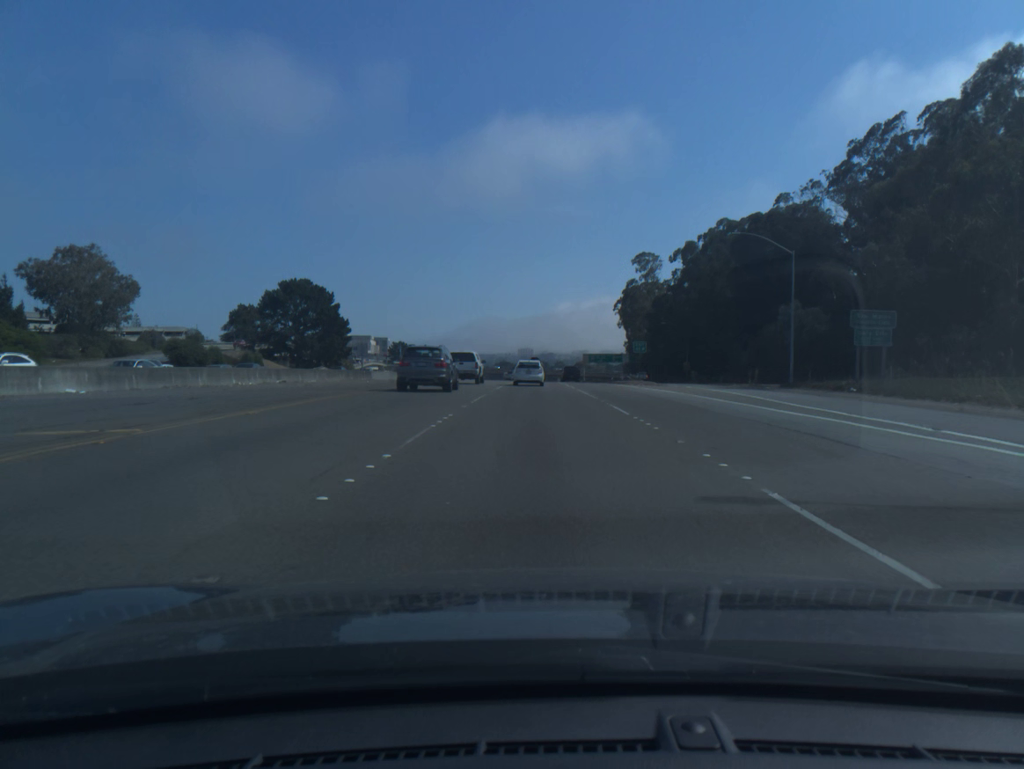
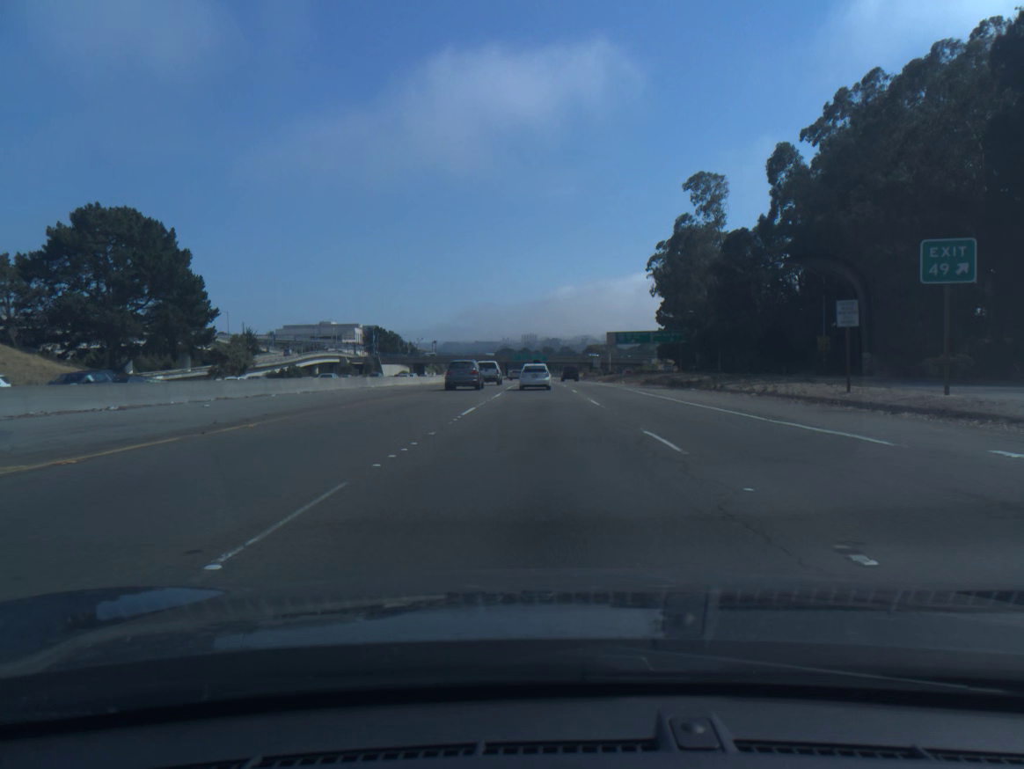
(-0.5, +64.1) m; 0°
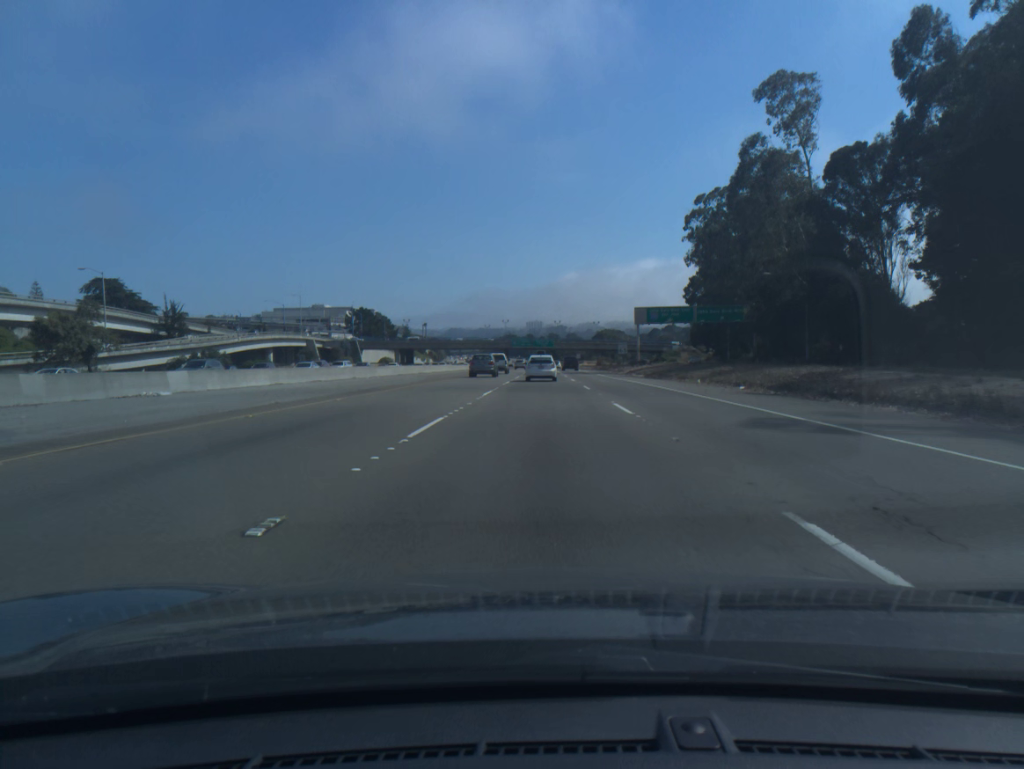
(-0.1, +37.9) m; 0°
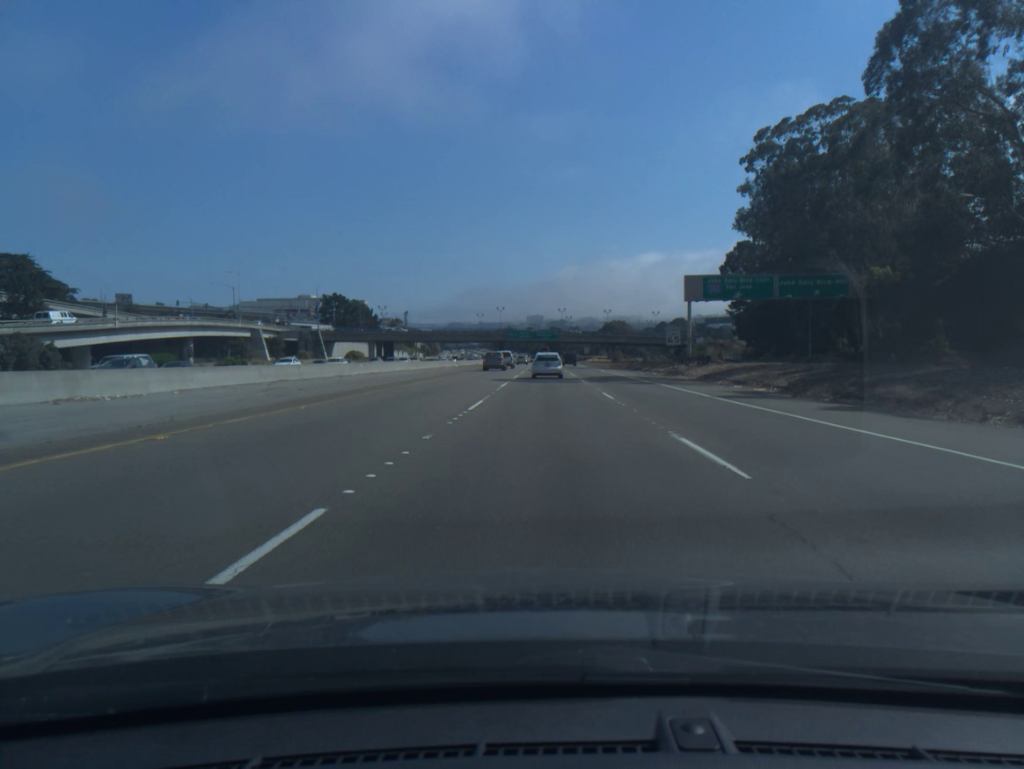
(0.0, +37.9) m; 0°
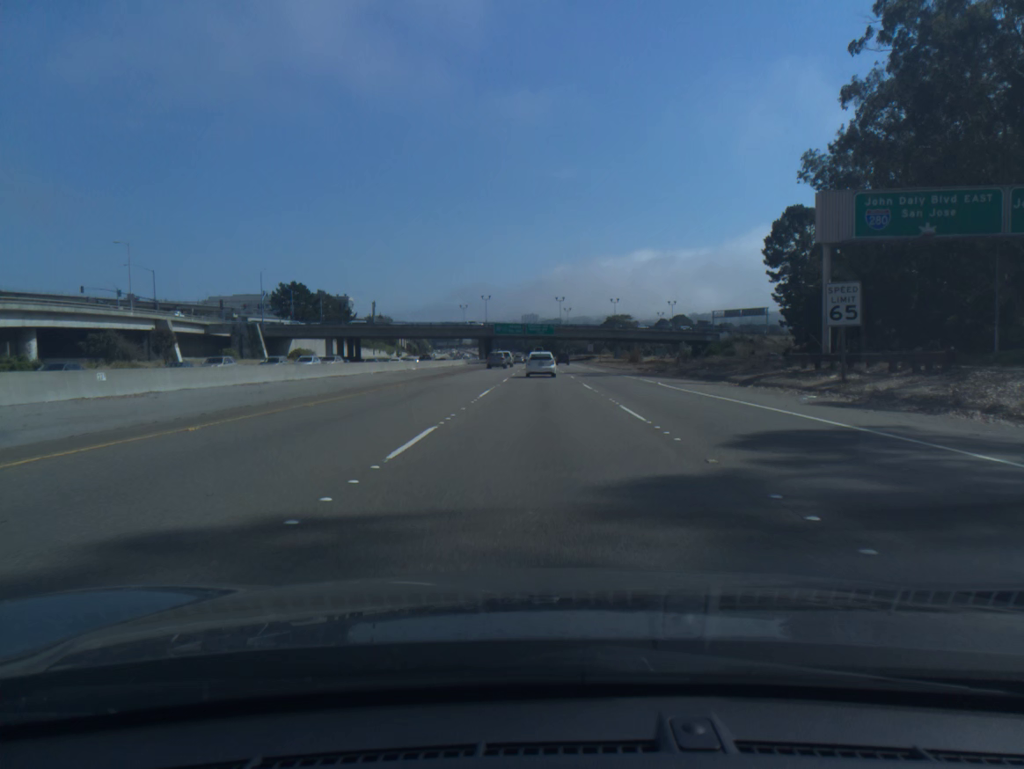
(+0.2, +38.1) m; 0°
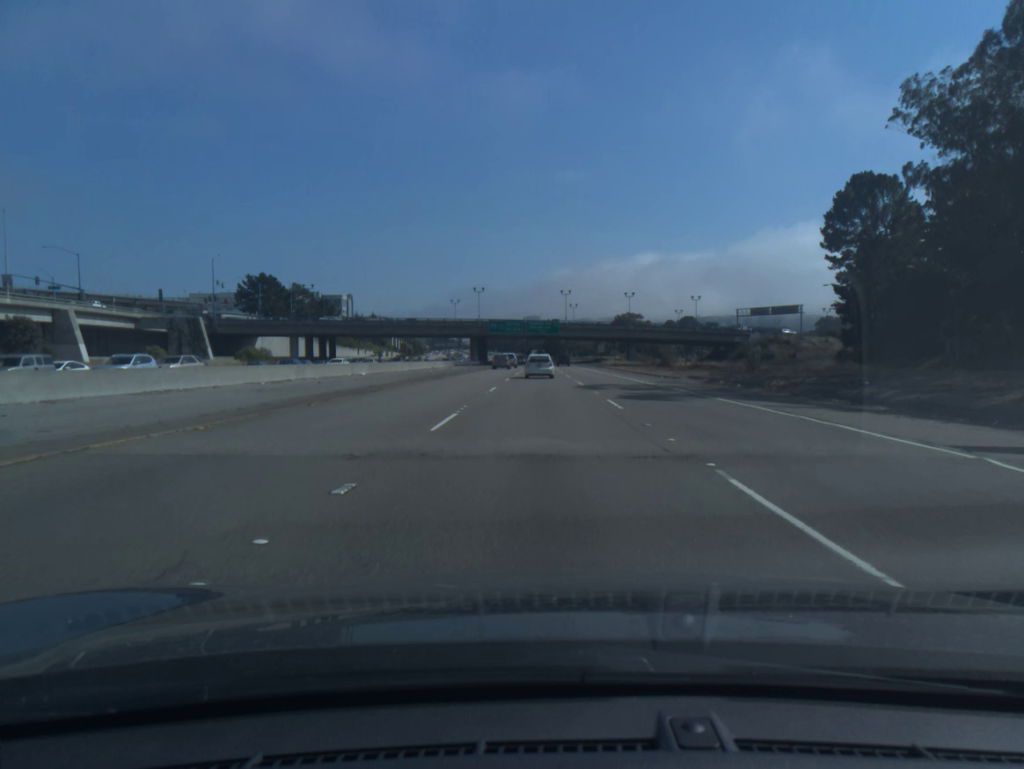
(0.0, +25.4) m; 0°
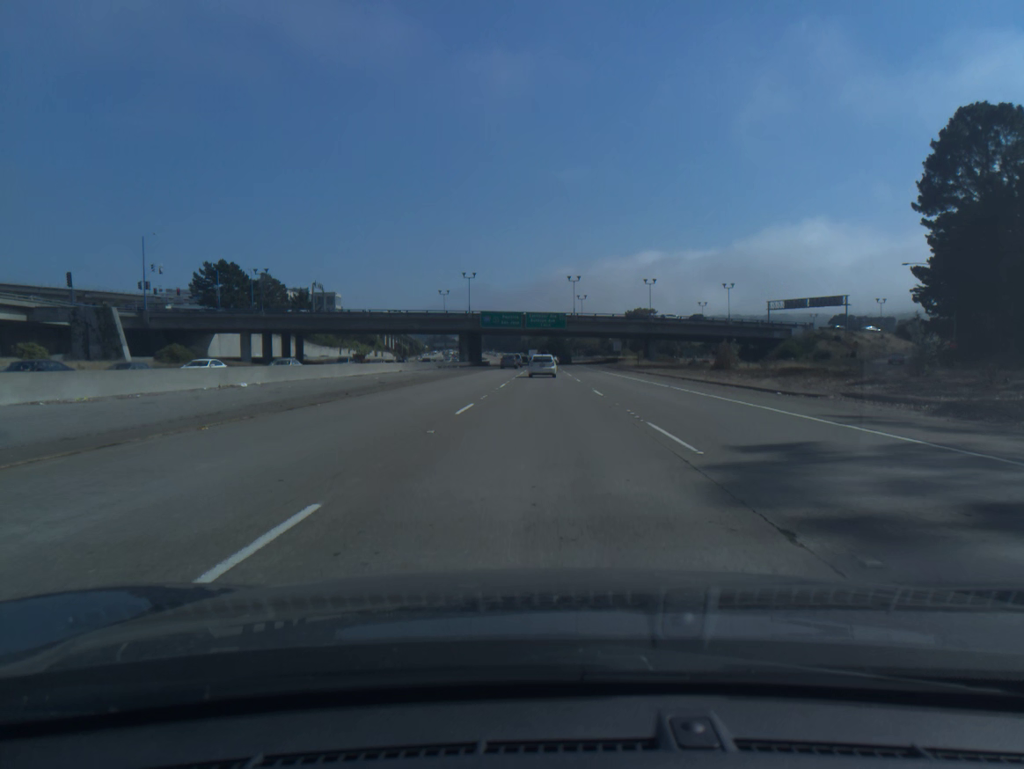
(0.0, +25.5) m; 0°
